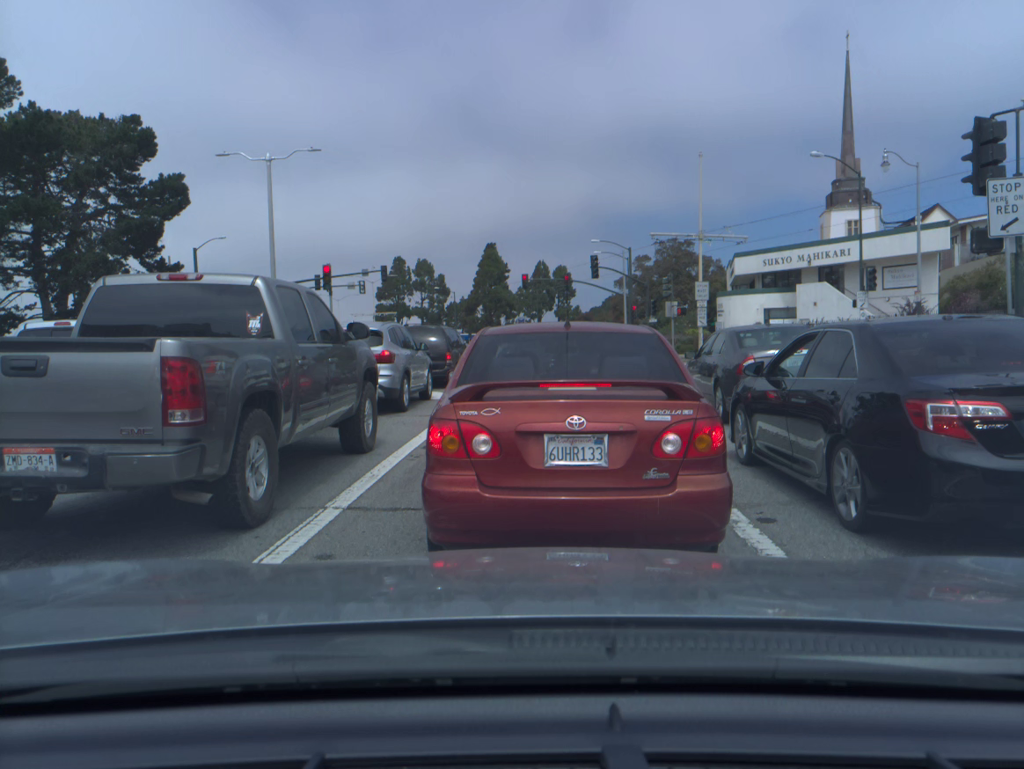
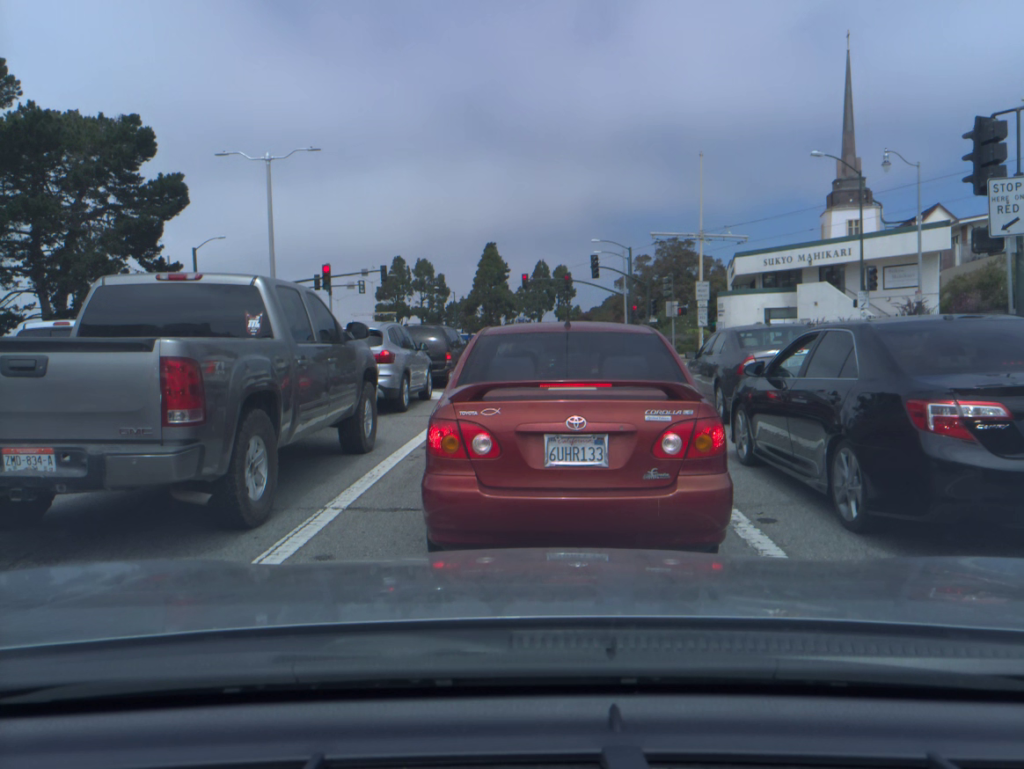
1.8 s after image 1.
(0.0, 0.0) m; 0°
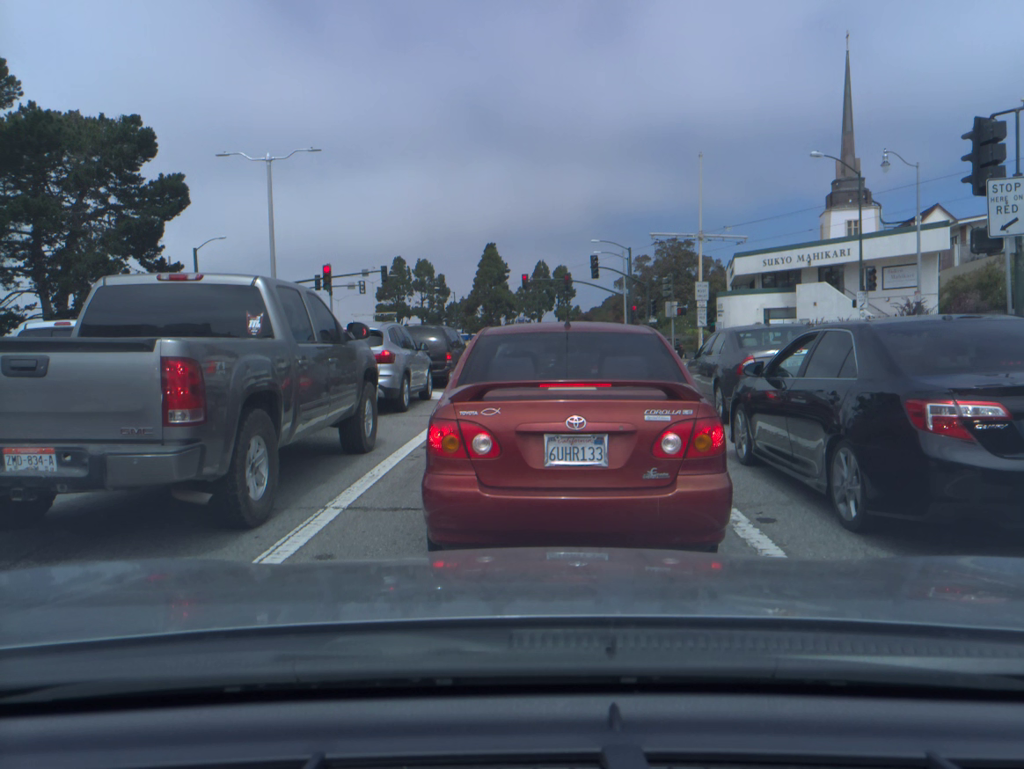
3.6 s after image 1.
(0.0, 0.0) m; 0°
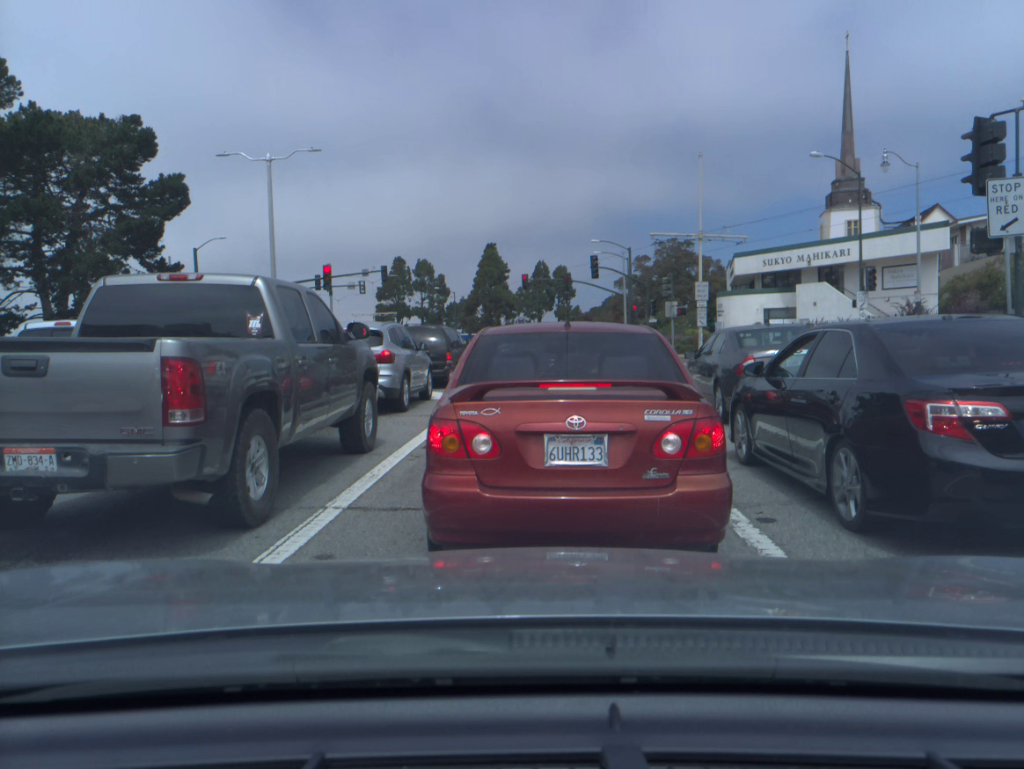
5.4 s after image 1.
(0.0, 0.0) m; 0°
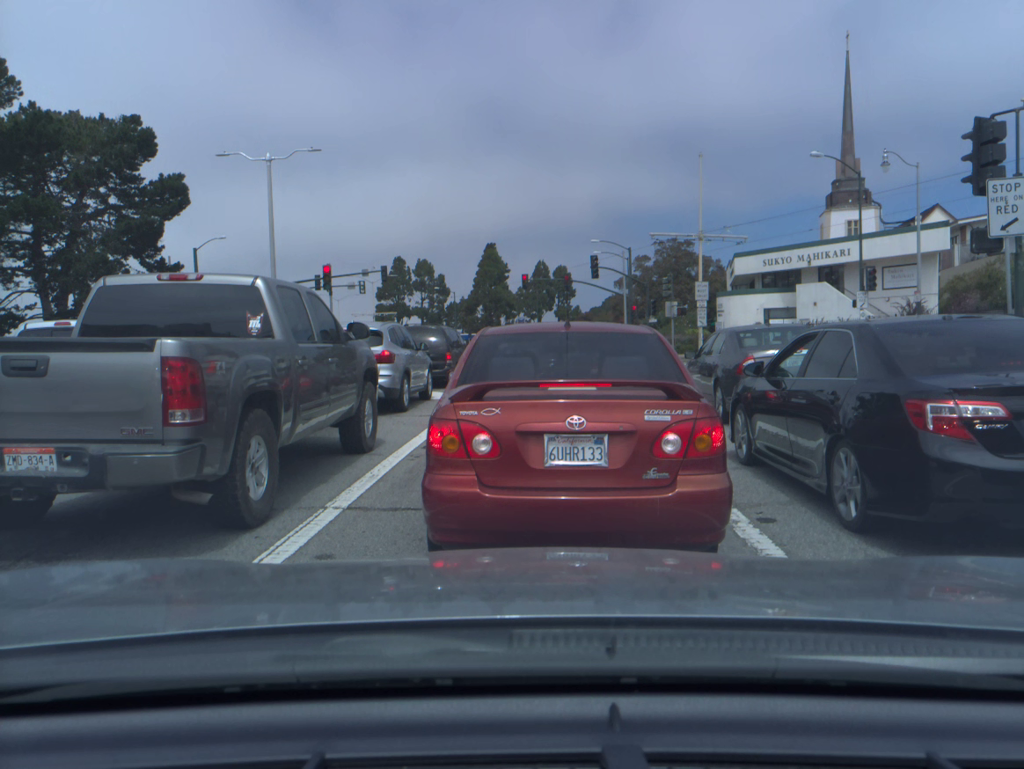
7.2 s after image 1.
(0.0, 0.0) m; 0°
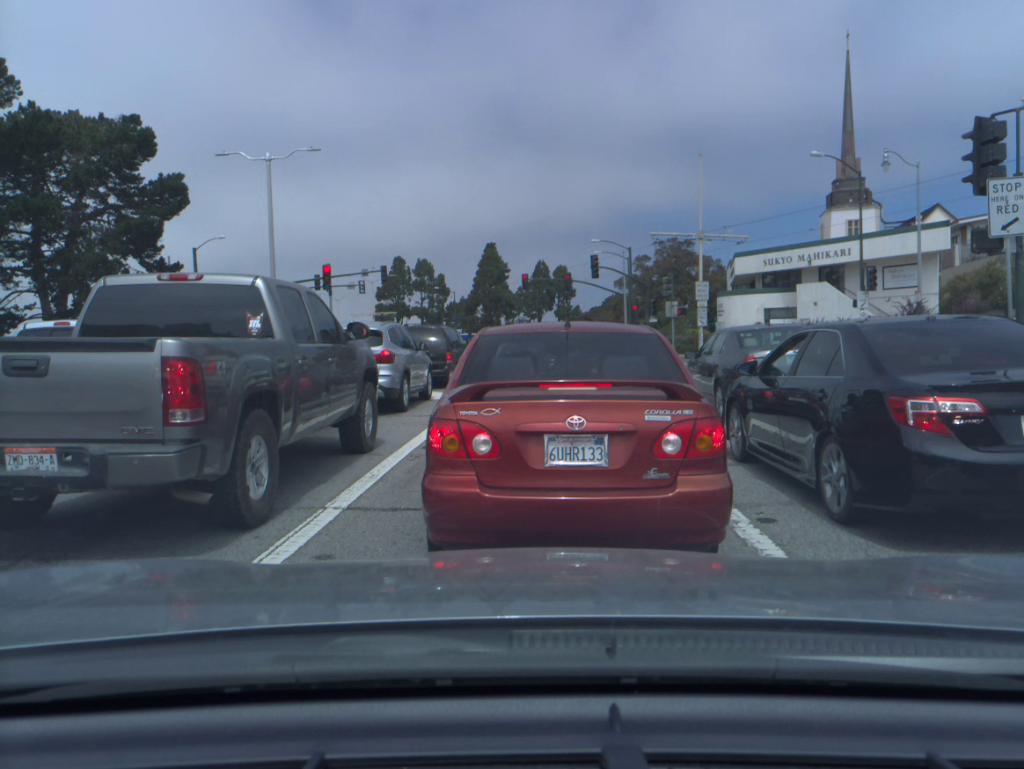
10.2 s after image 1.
(0.0, 0.0) m; 0°
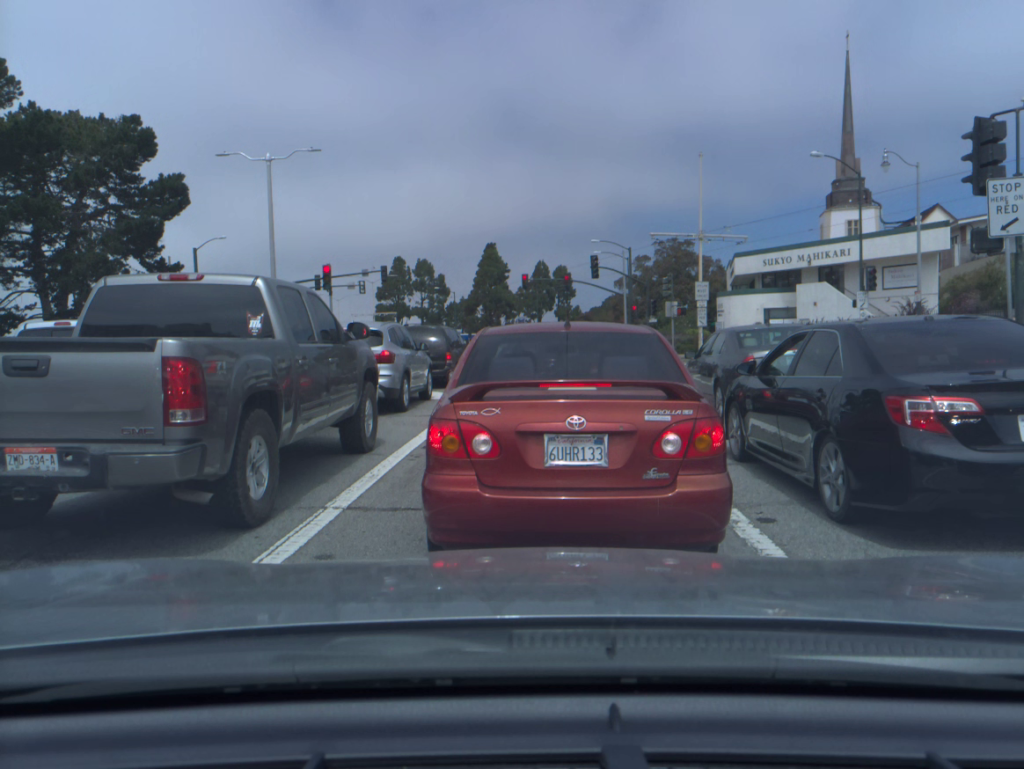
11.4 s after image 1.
(0.0, 0.0) m; 0°
